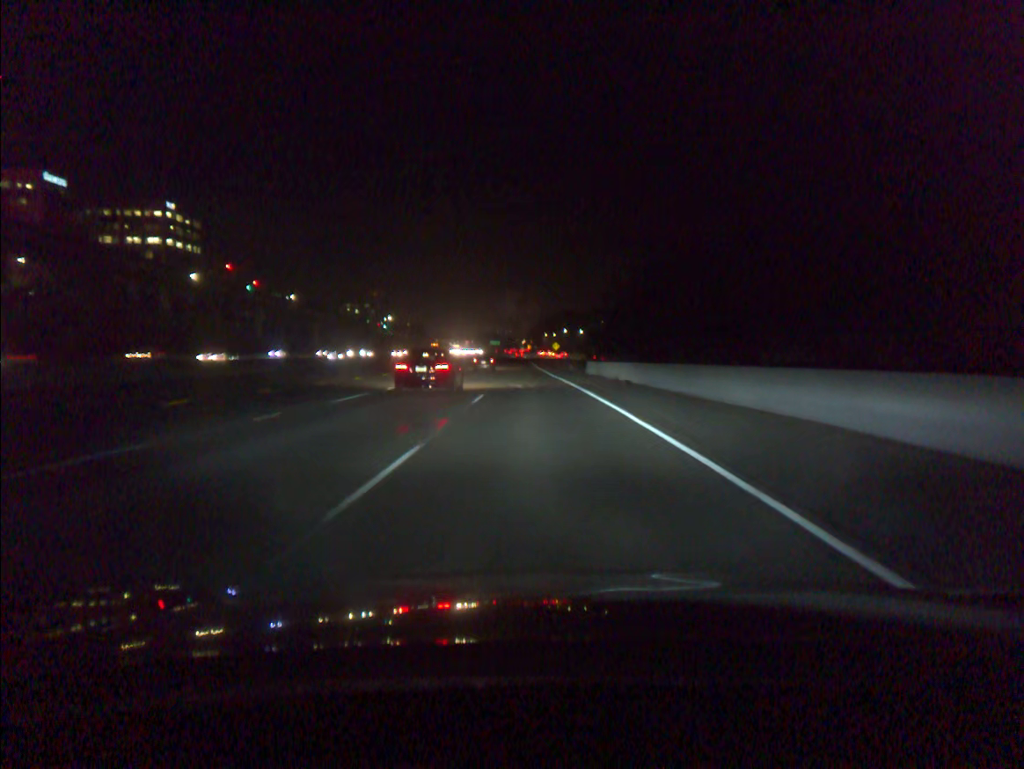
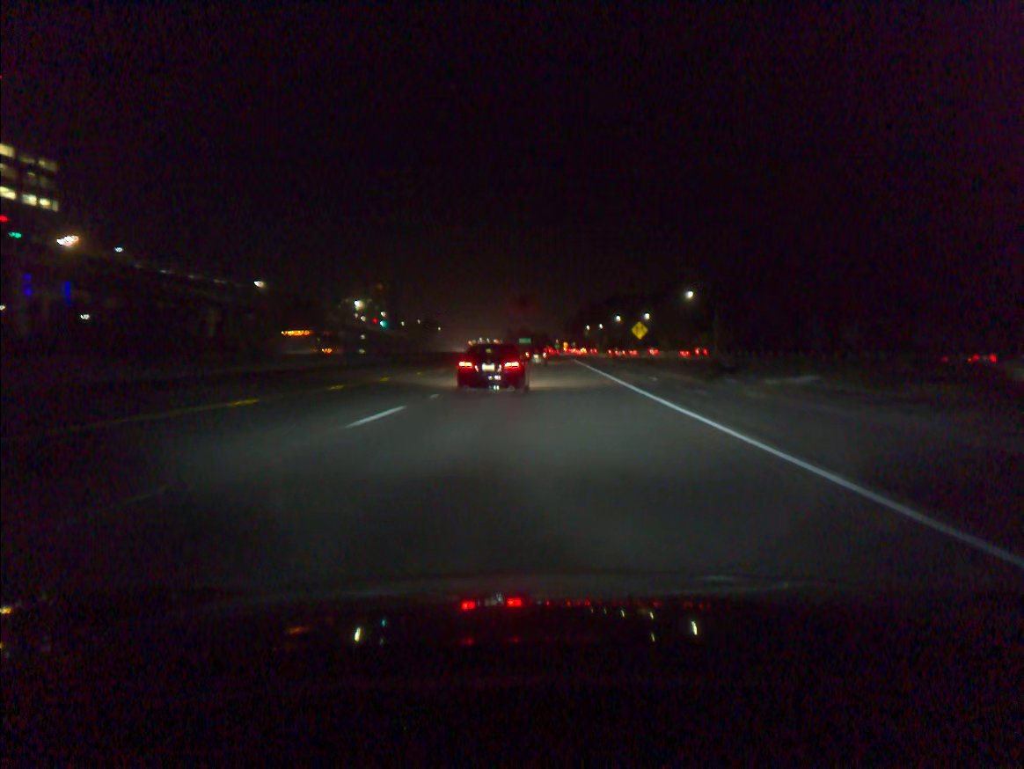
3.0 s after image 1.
(-3.0, +96.6) m; -3°
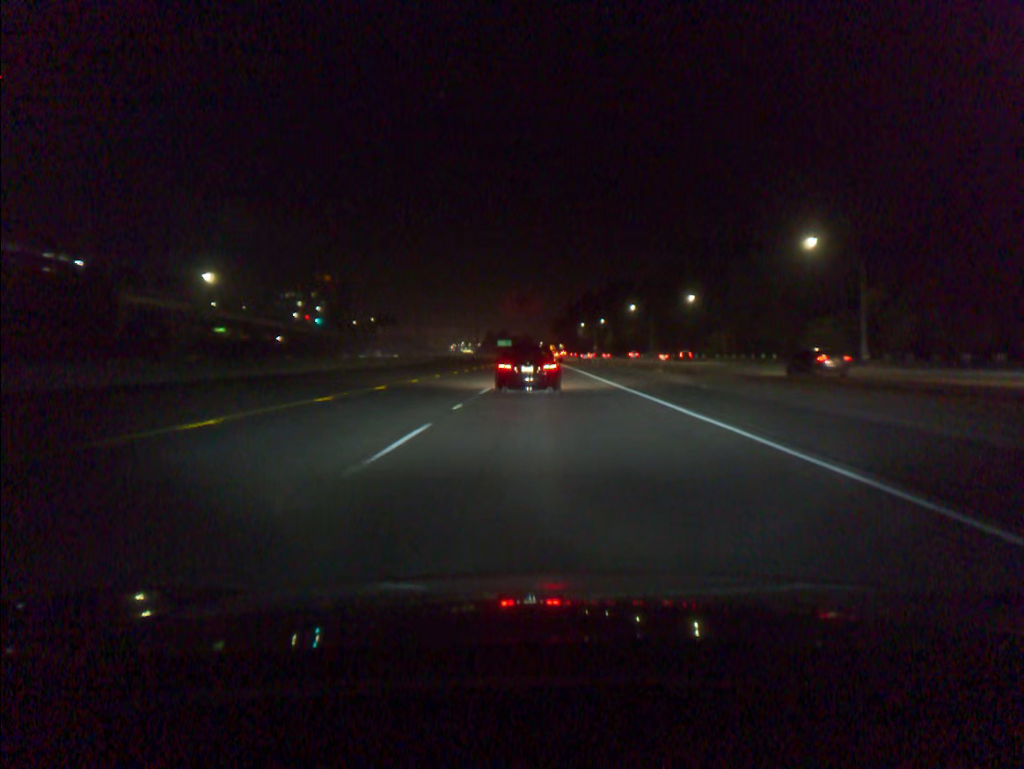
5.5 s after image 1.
(+0.8, +76.8) m; +1°
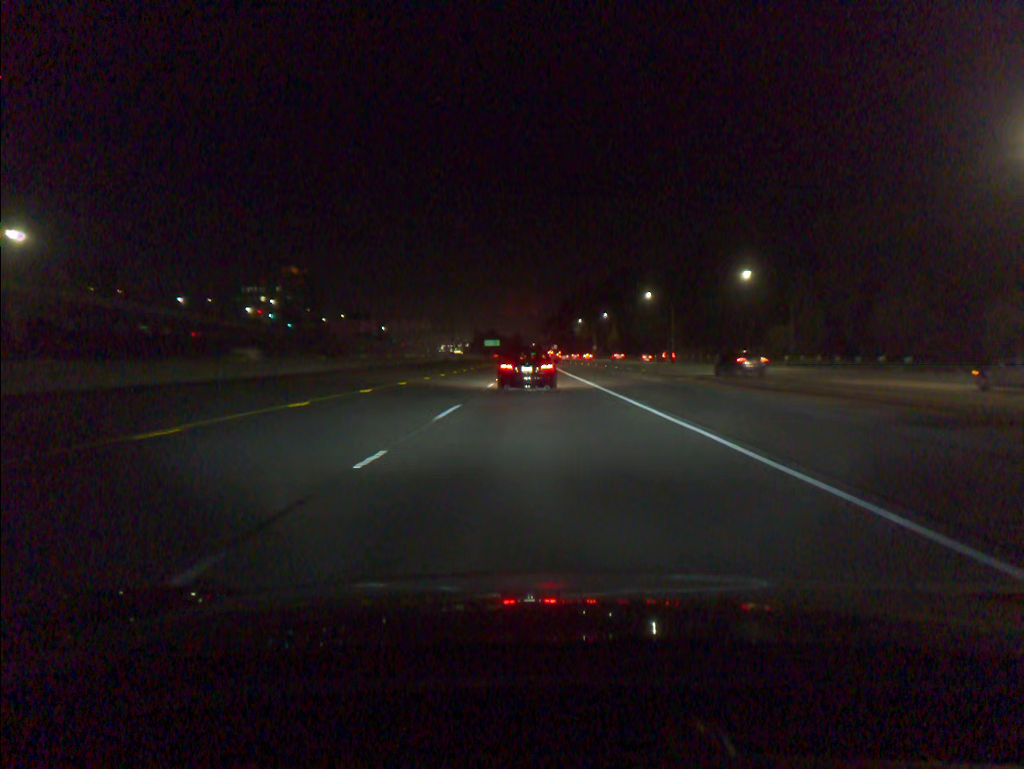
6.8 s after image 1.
(+0.2, +38.0) m; +1°
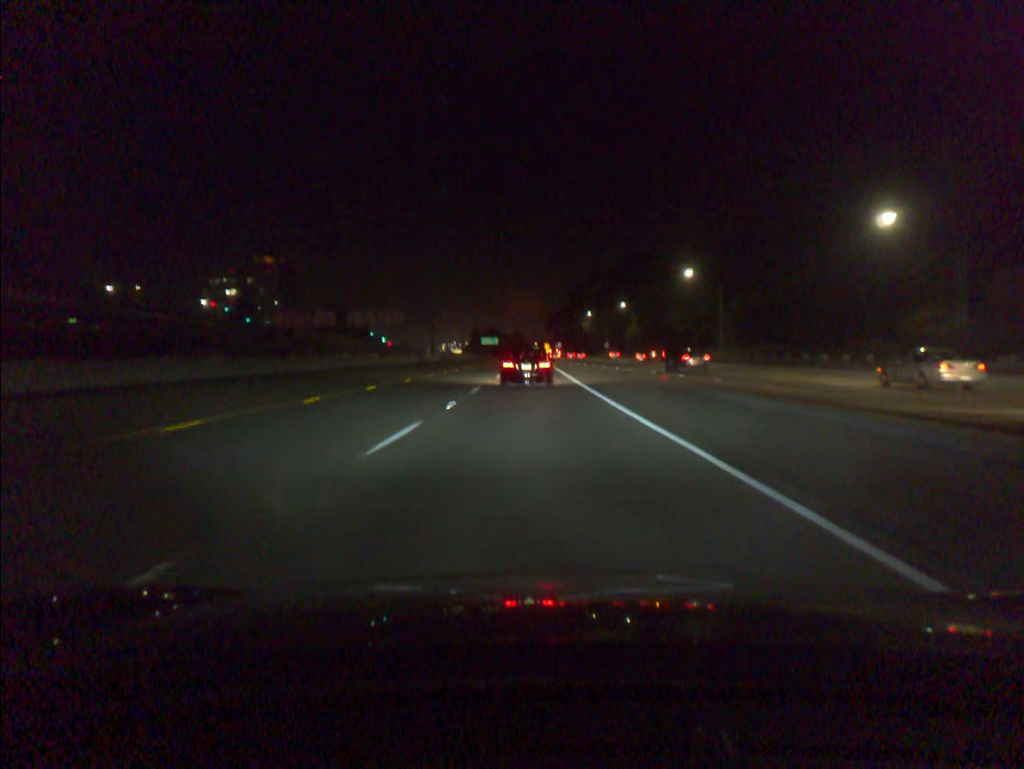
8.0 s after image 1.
(+0.1, +34.4) m; 0°
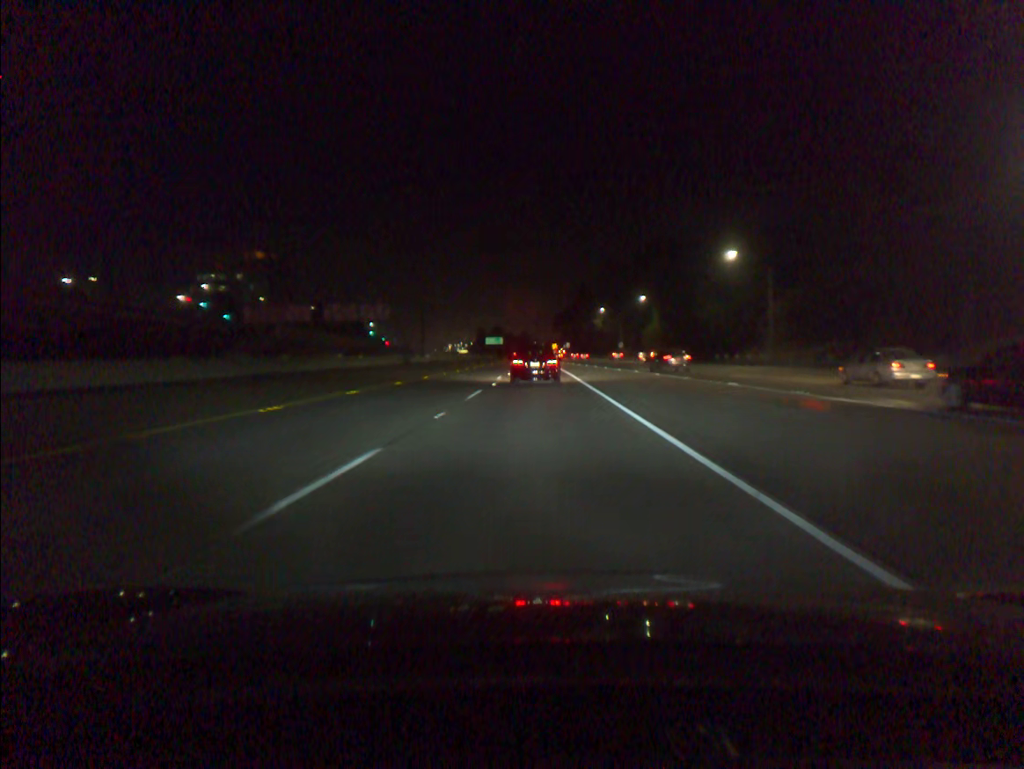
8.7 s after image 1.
(-0.1, +18.5) m; -1°
